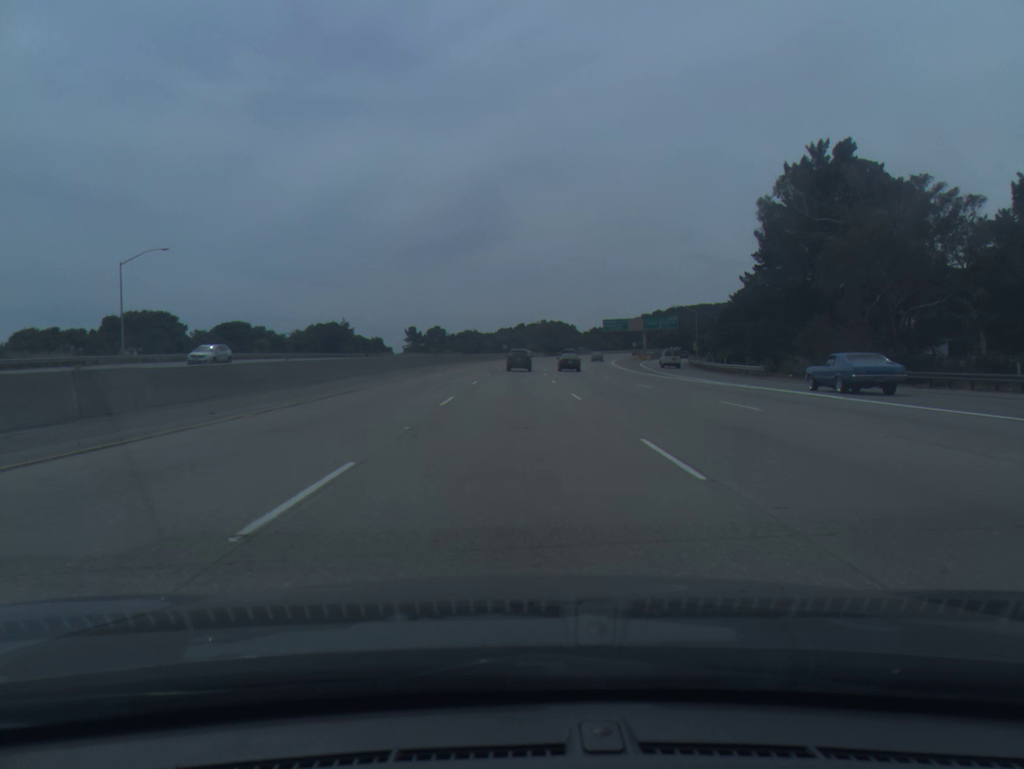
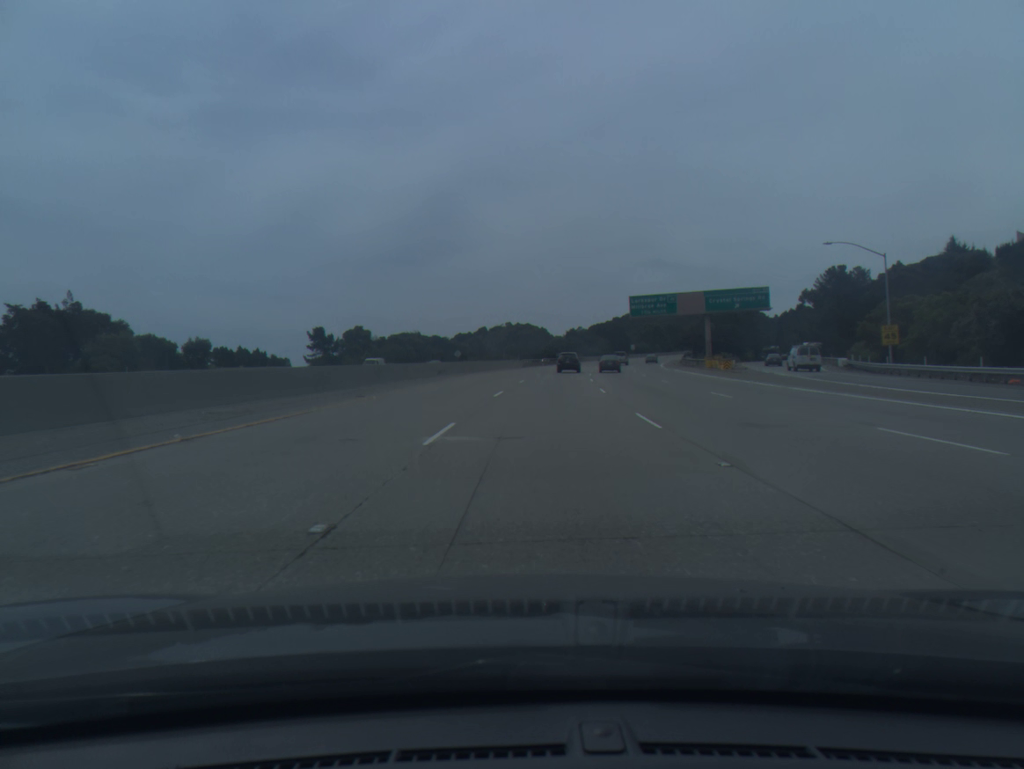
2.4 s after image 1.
(+0.6, +79.5) m; +3°
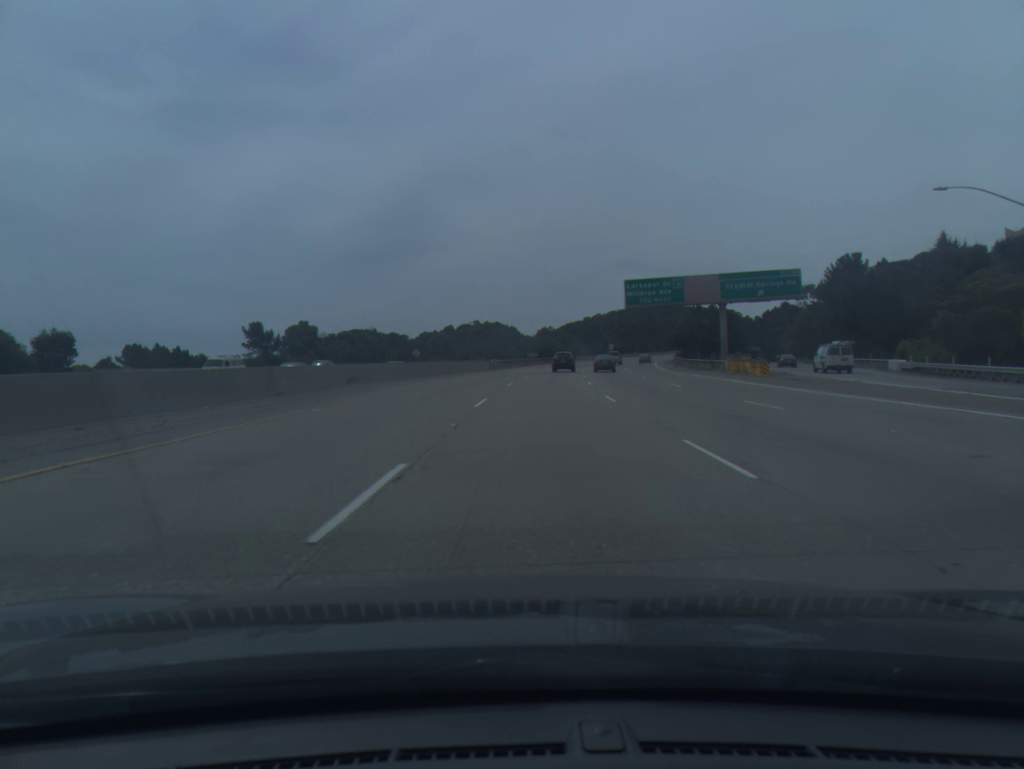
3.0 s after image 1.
(+0.4, +19.9) m; +2°
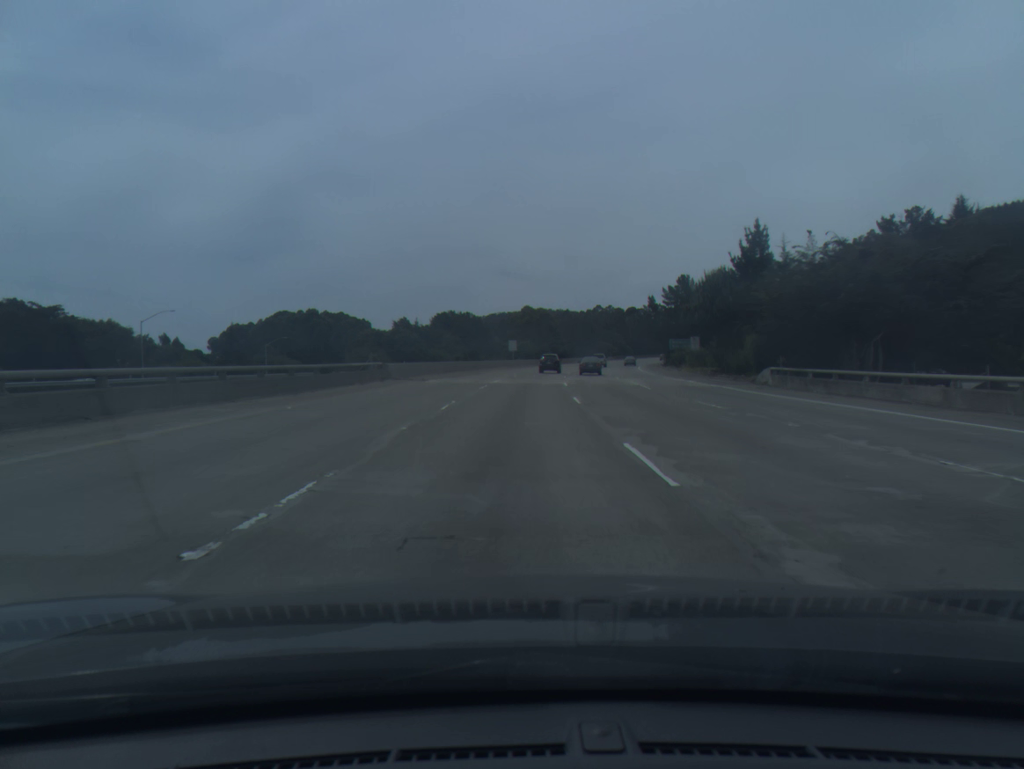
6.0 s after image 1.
(+8.3, +99.8) m; +9°
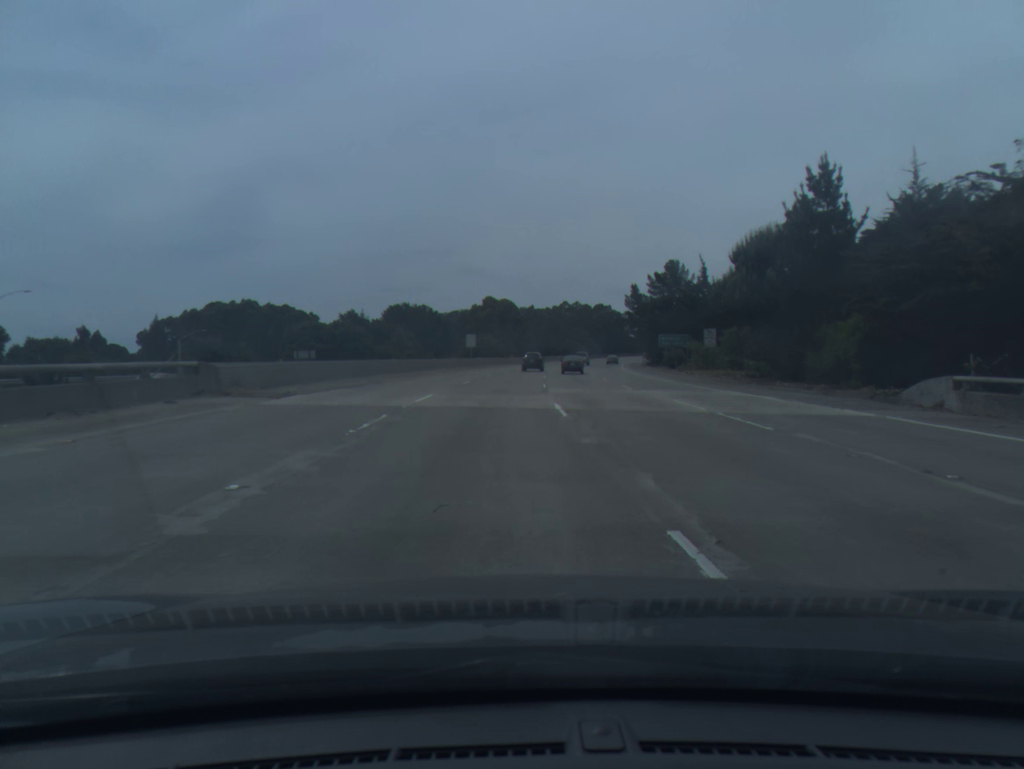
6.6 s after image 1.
(+0.5, +20.1) m; +3°
